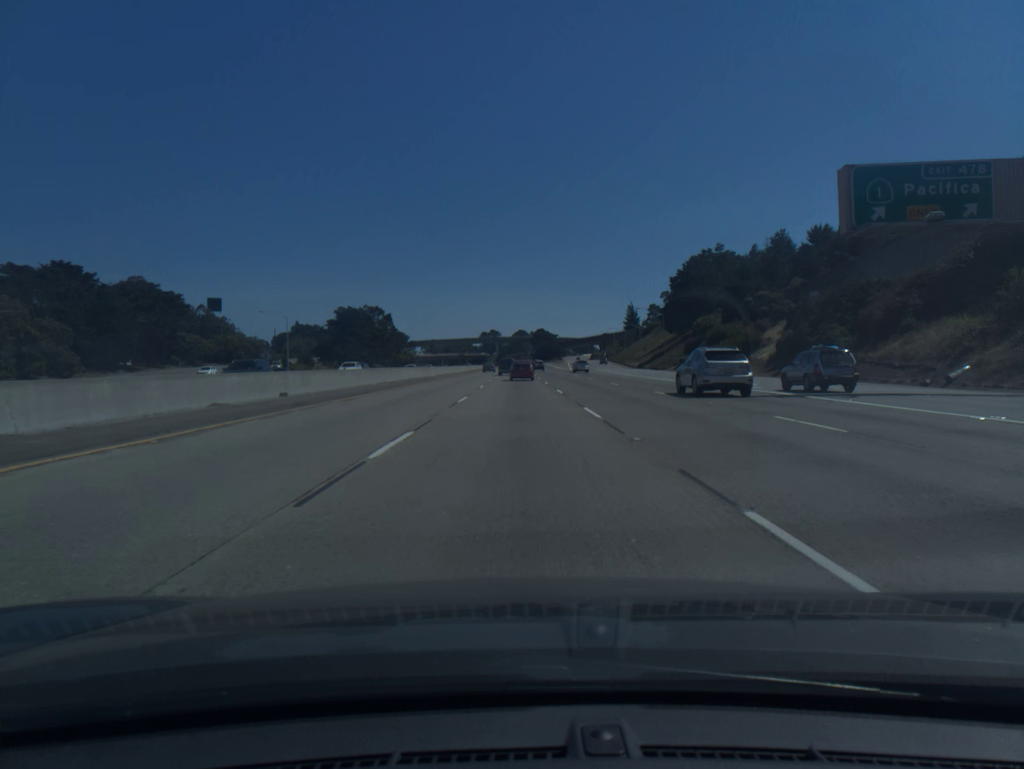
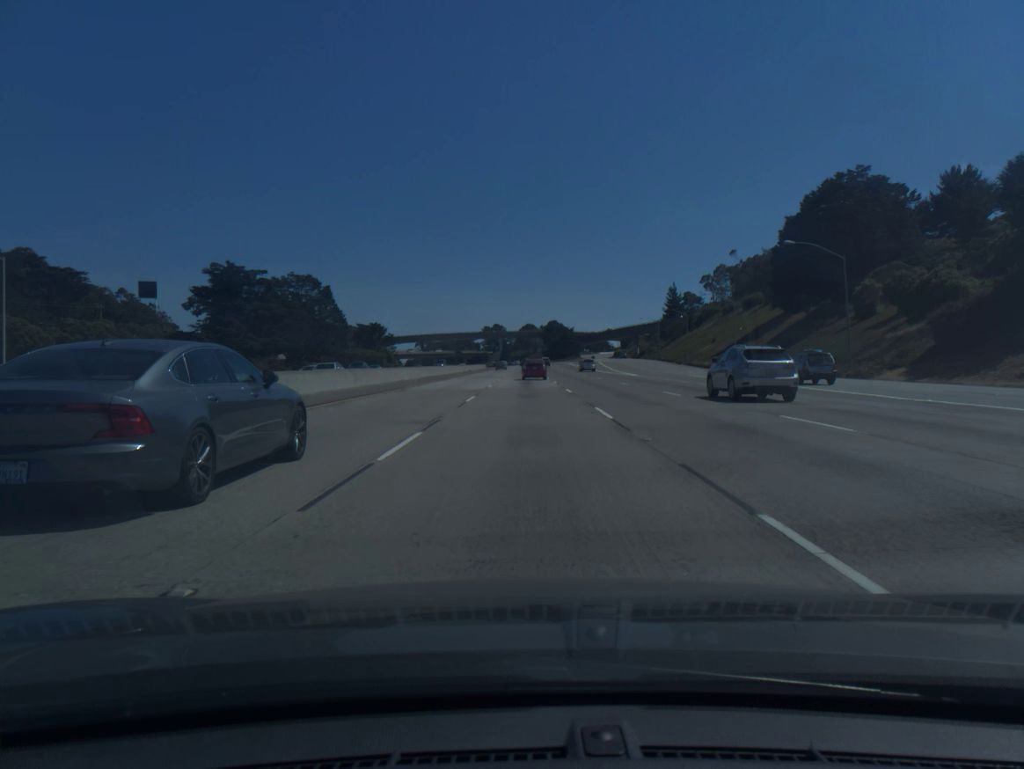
(-0.3, +73.2) m; -1°
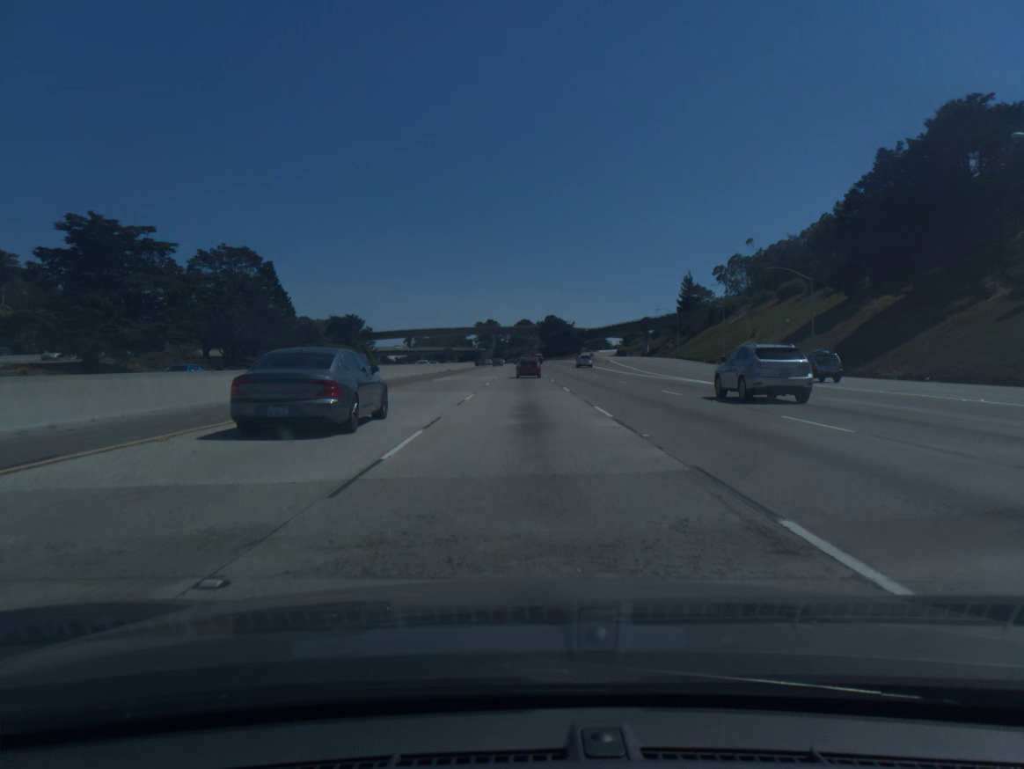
(+0.1, +29.3) m; 0°
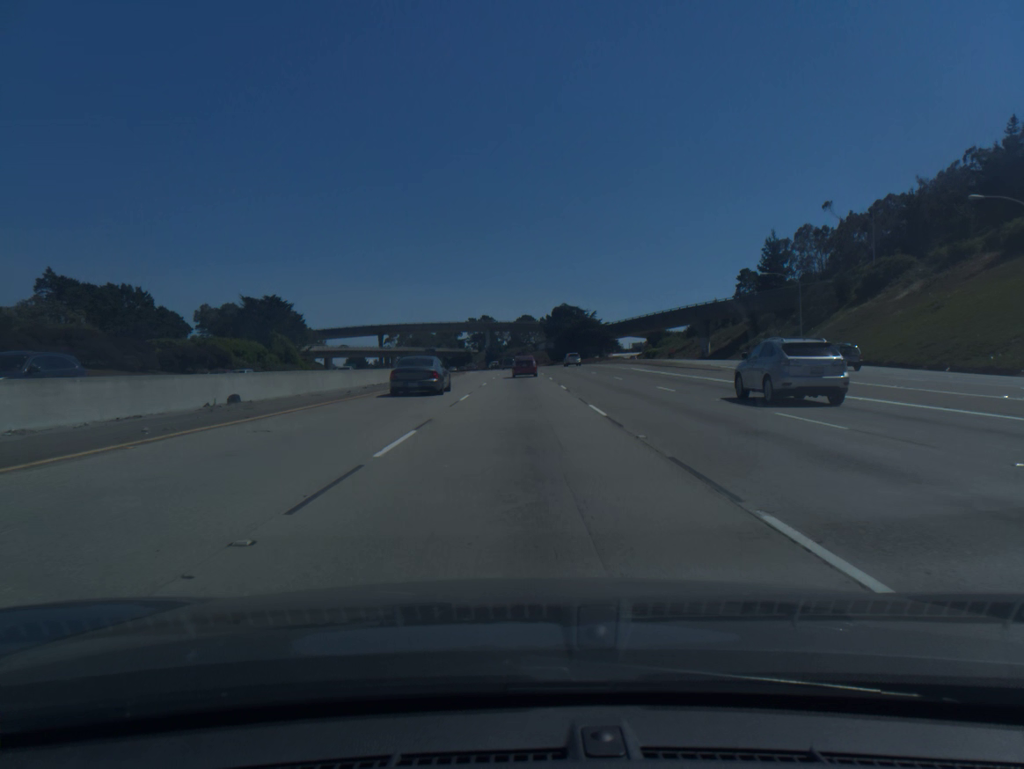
(+0.2, +73.0) m; 0°
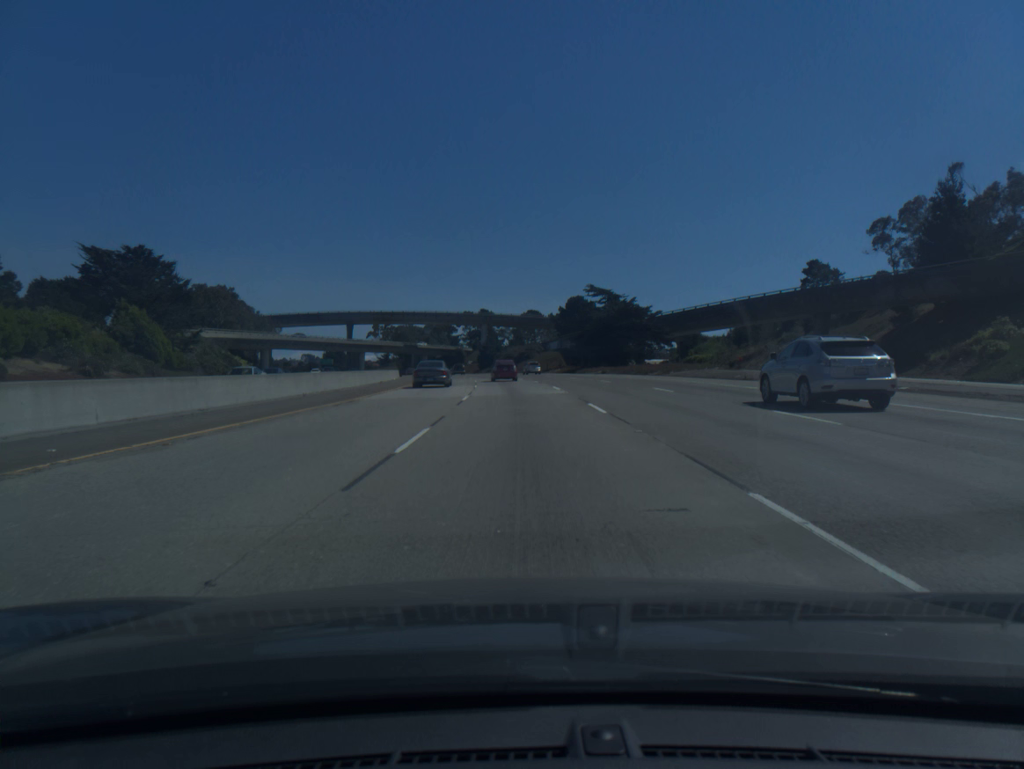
(-0.2, +57.7) m; 0°
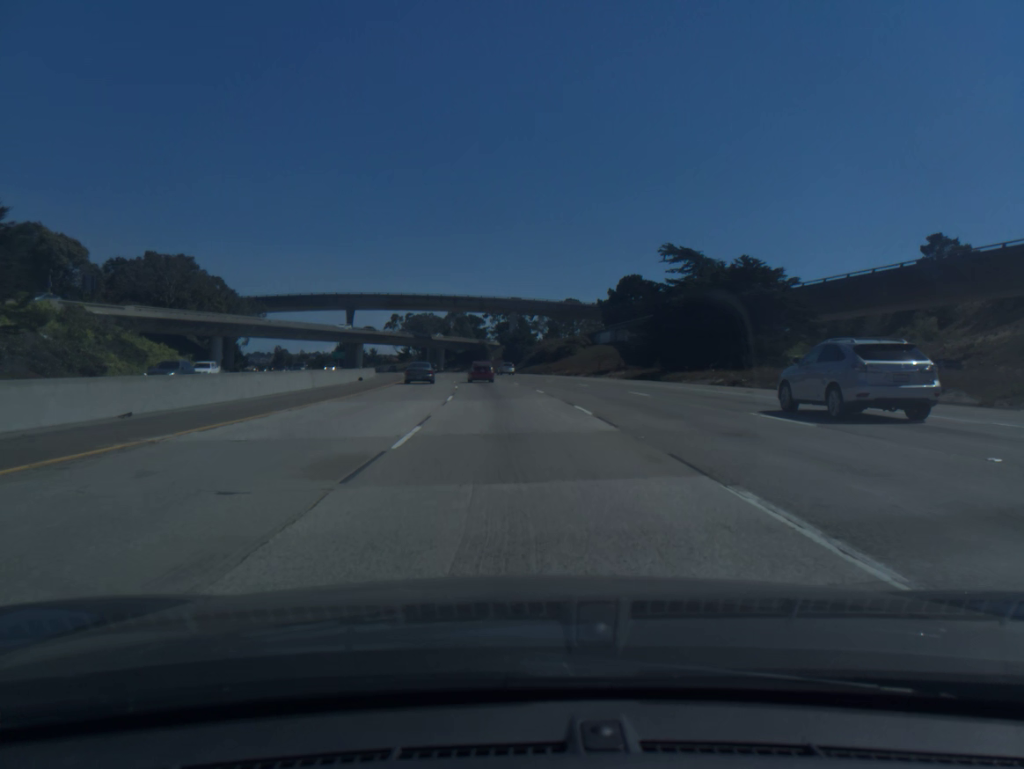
(-0.6, +43.1) m; -2°
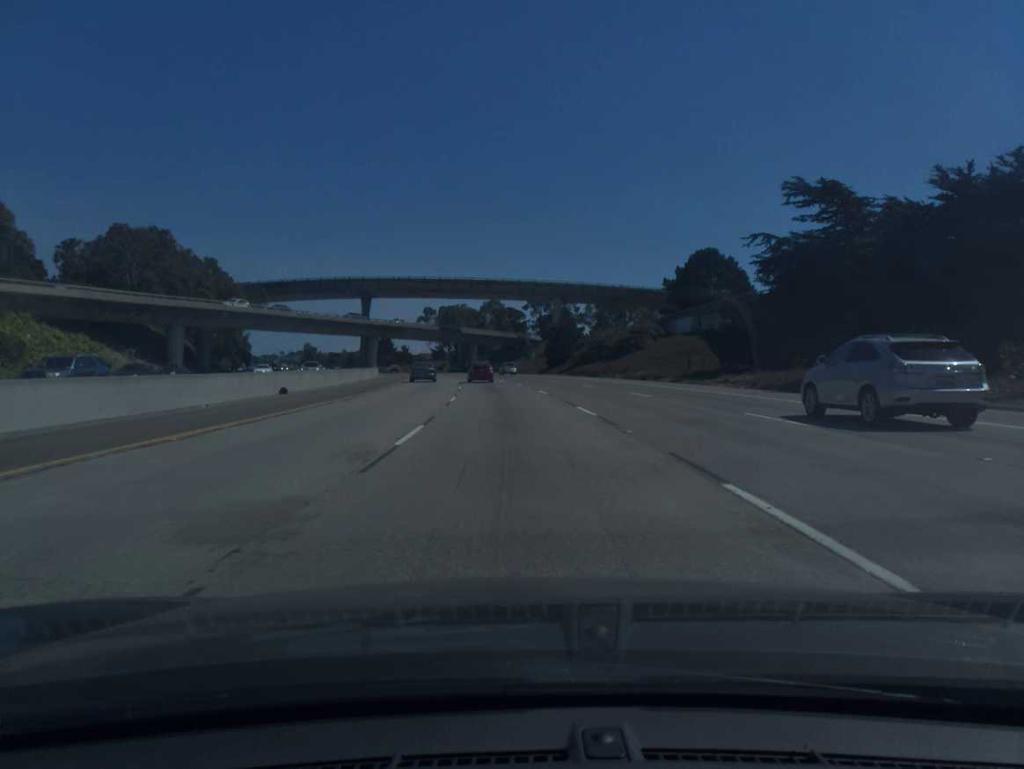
(-0.8, +28.8) m; -3°
